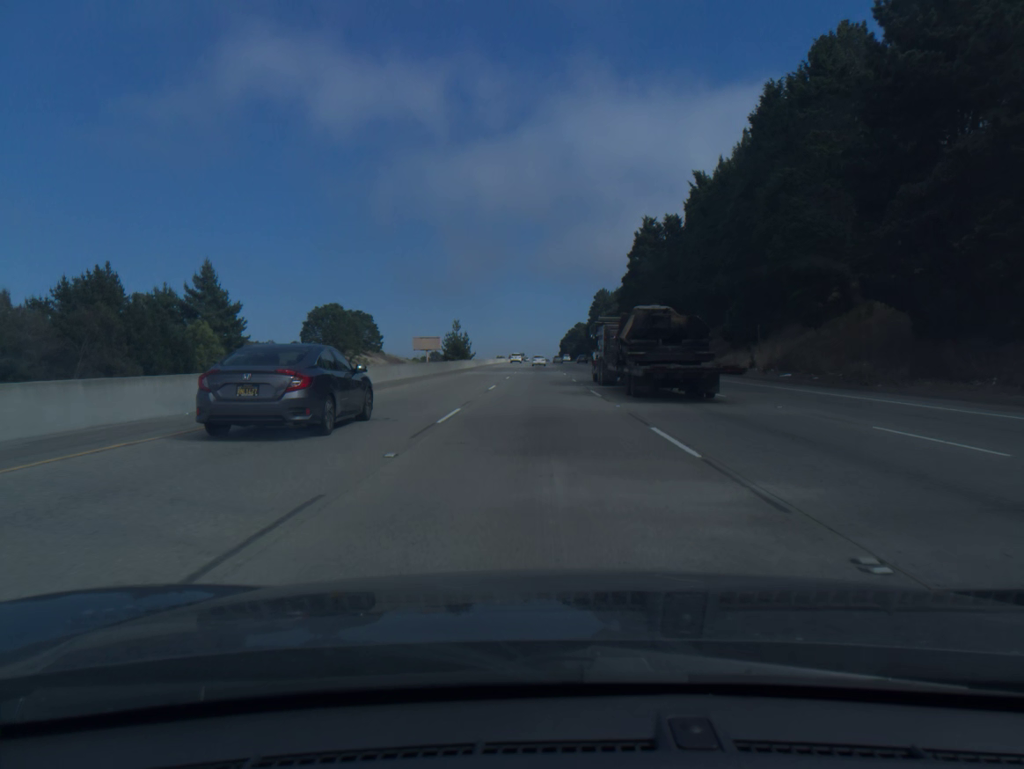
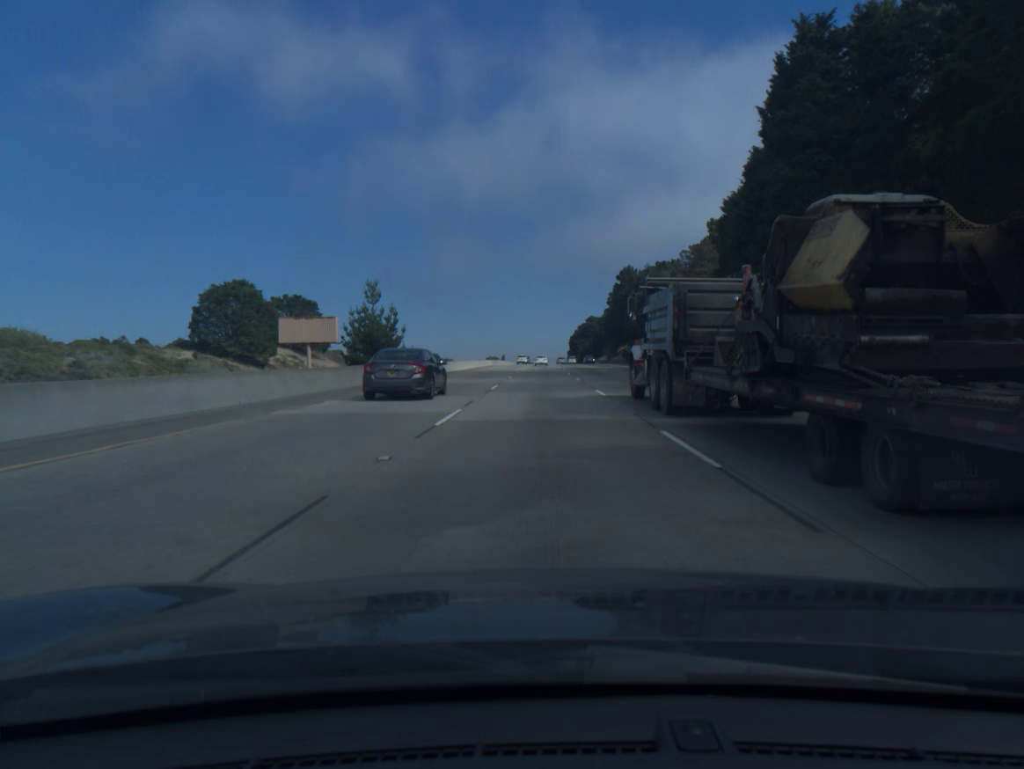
(-0.2, +74.1) m; 0°
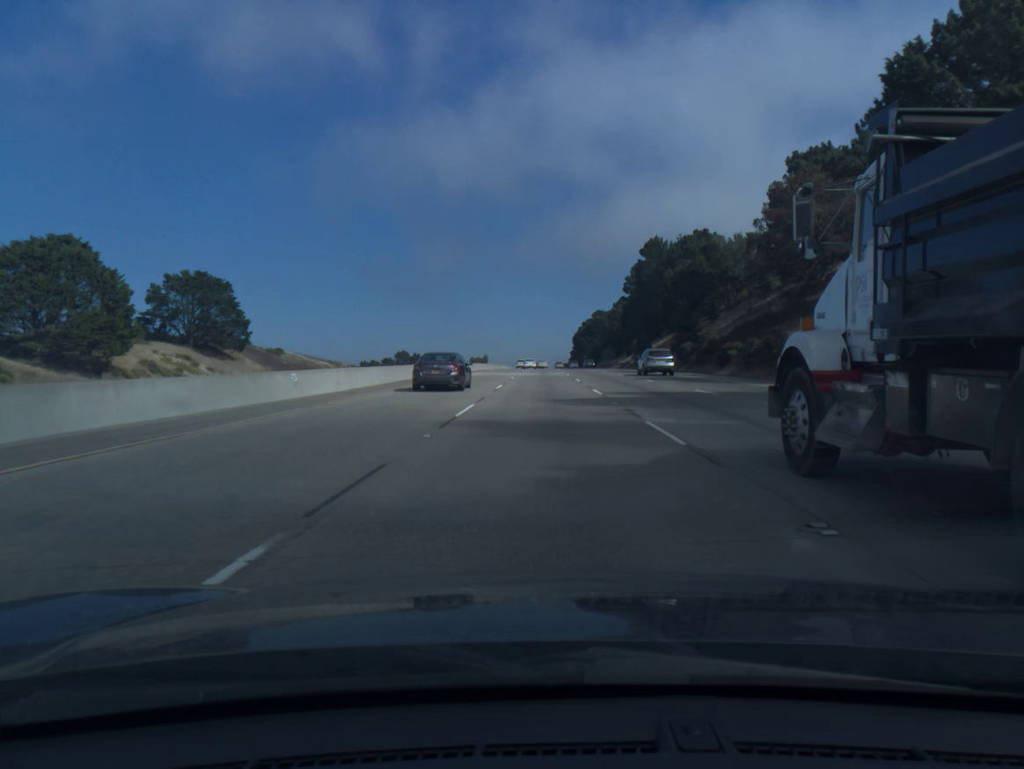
(0.0, +55.9) m; 0°
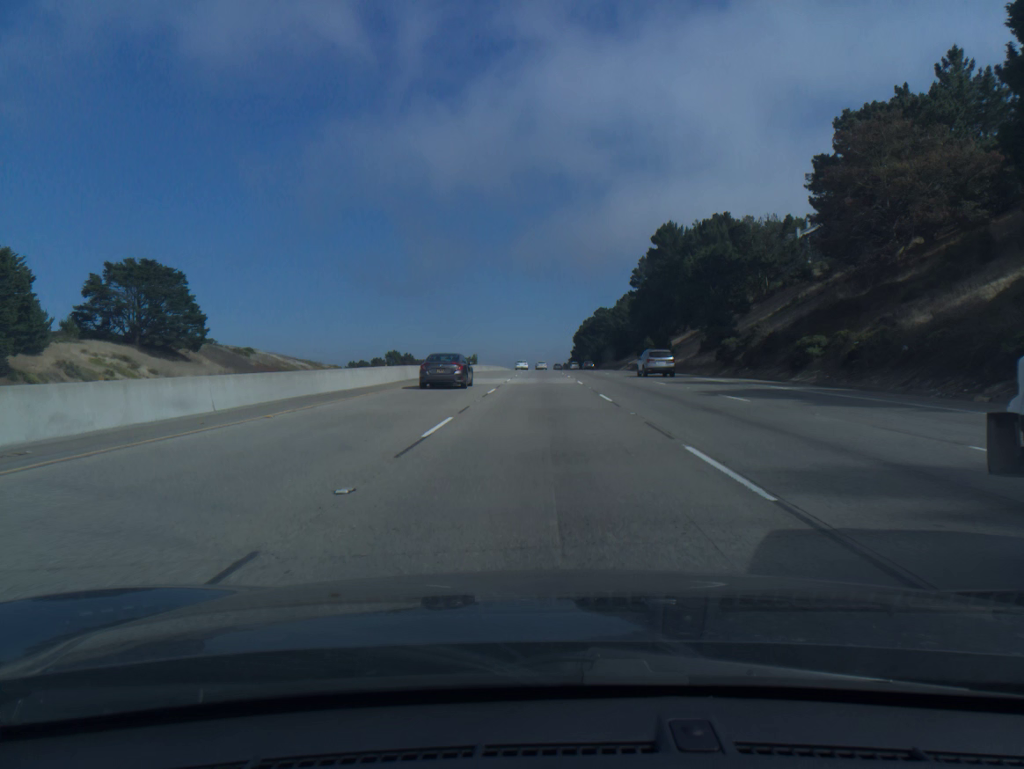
(0.0, +18.7) m; 0°
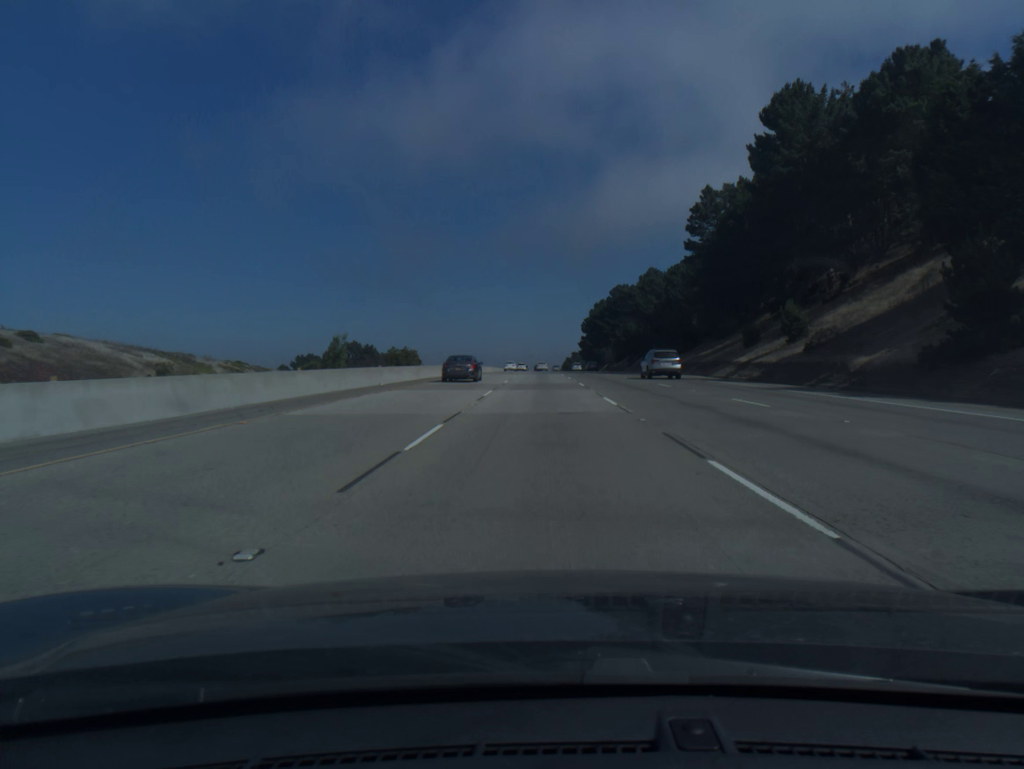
(-0.1, +74.7) m; 0°
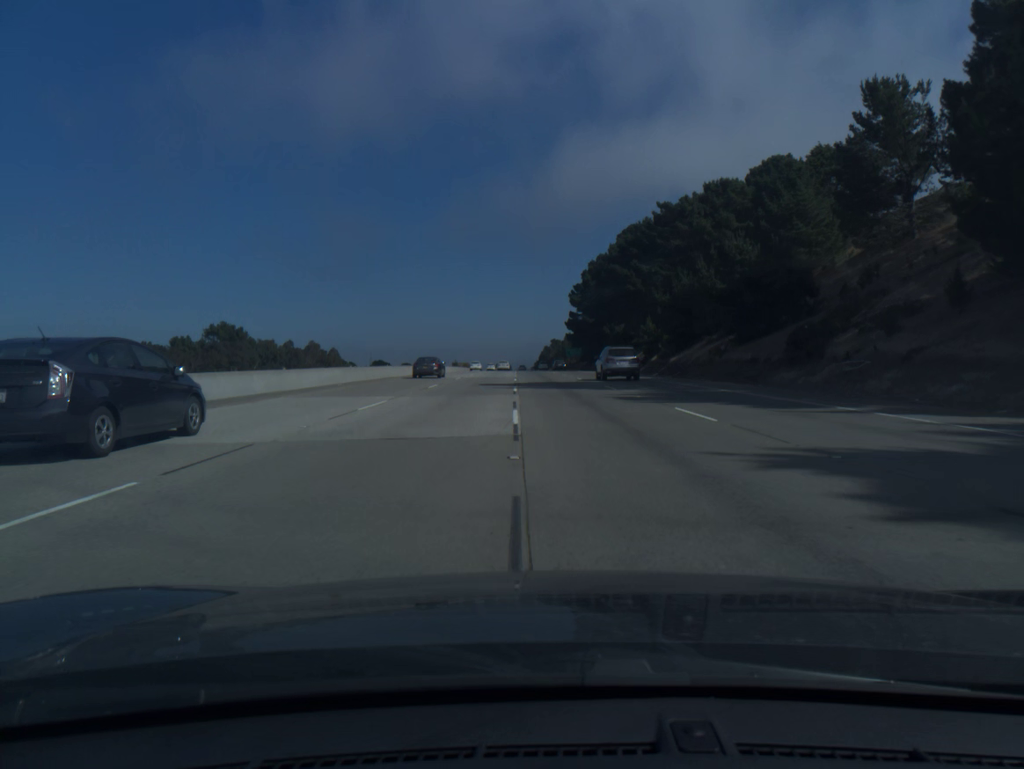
(+1.7, +93.7) m; +2°
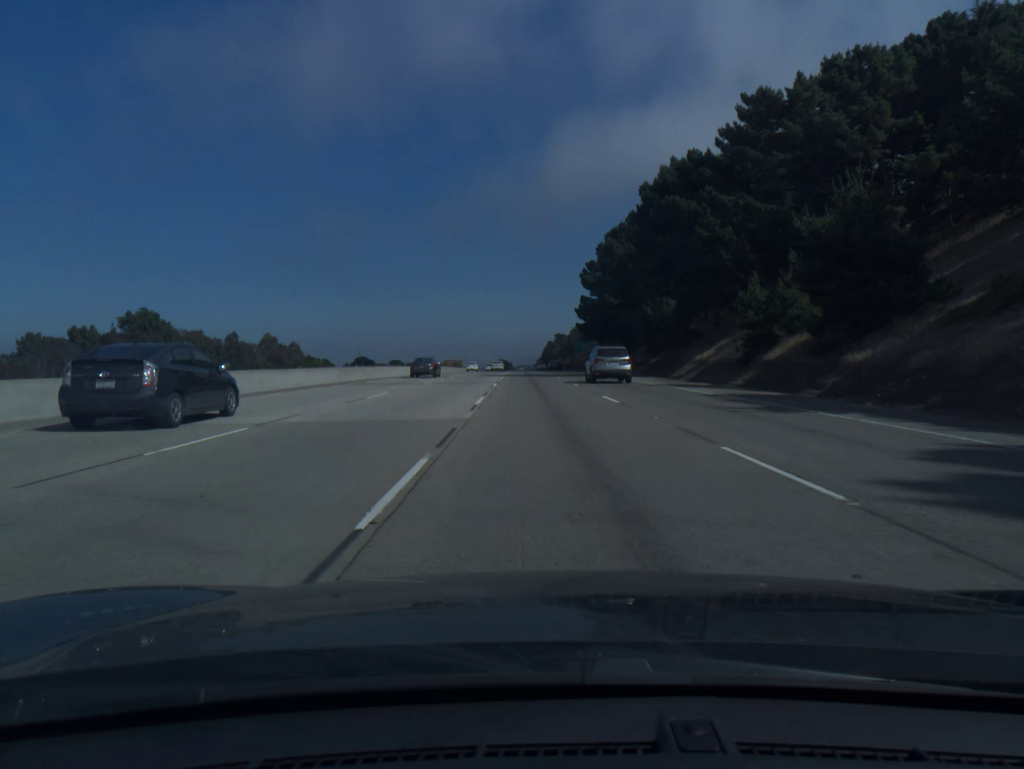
(-0.1, +37.6) m; 0°
